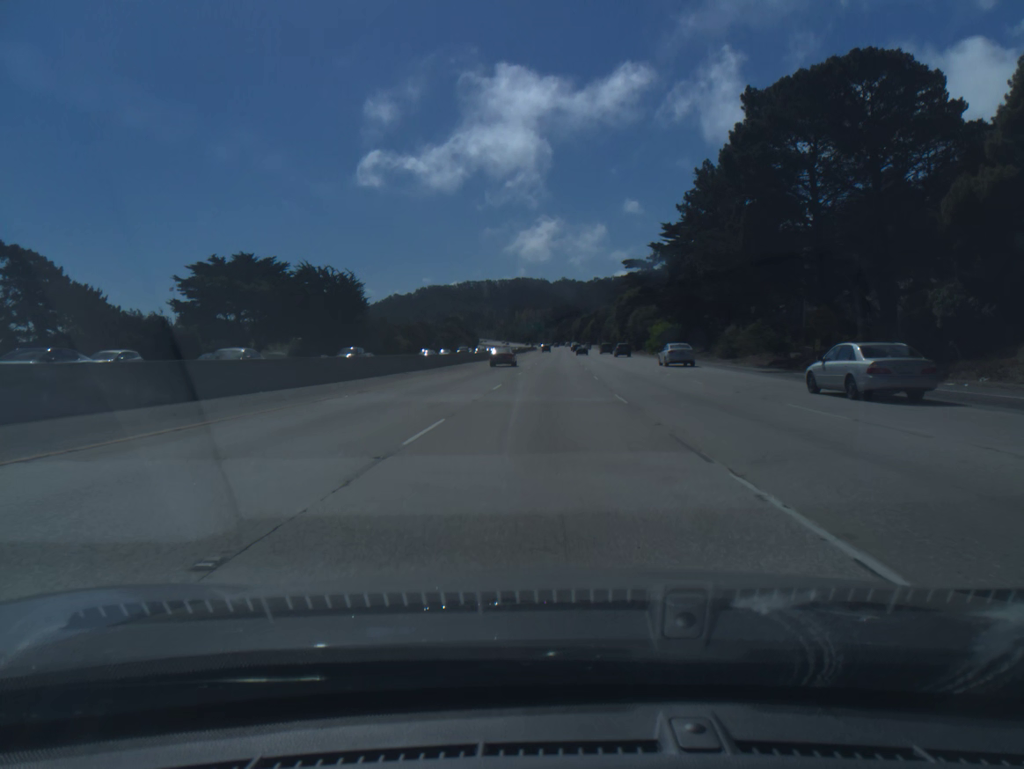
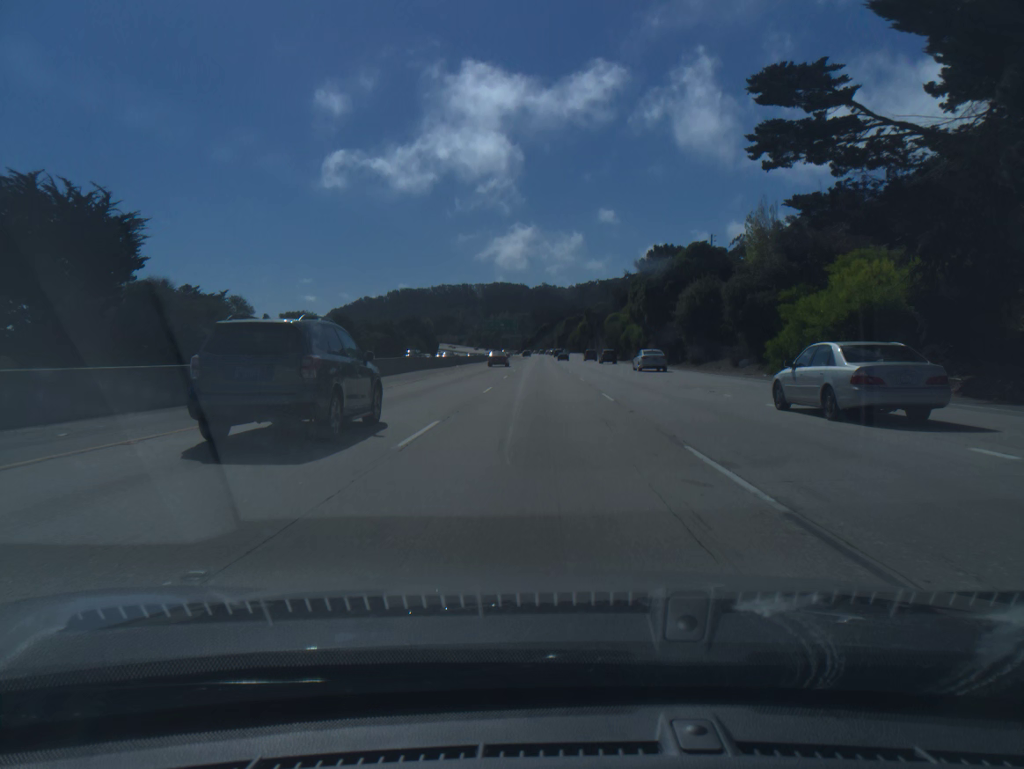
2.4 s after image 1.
(+1.5, +68.5) m; +2°
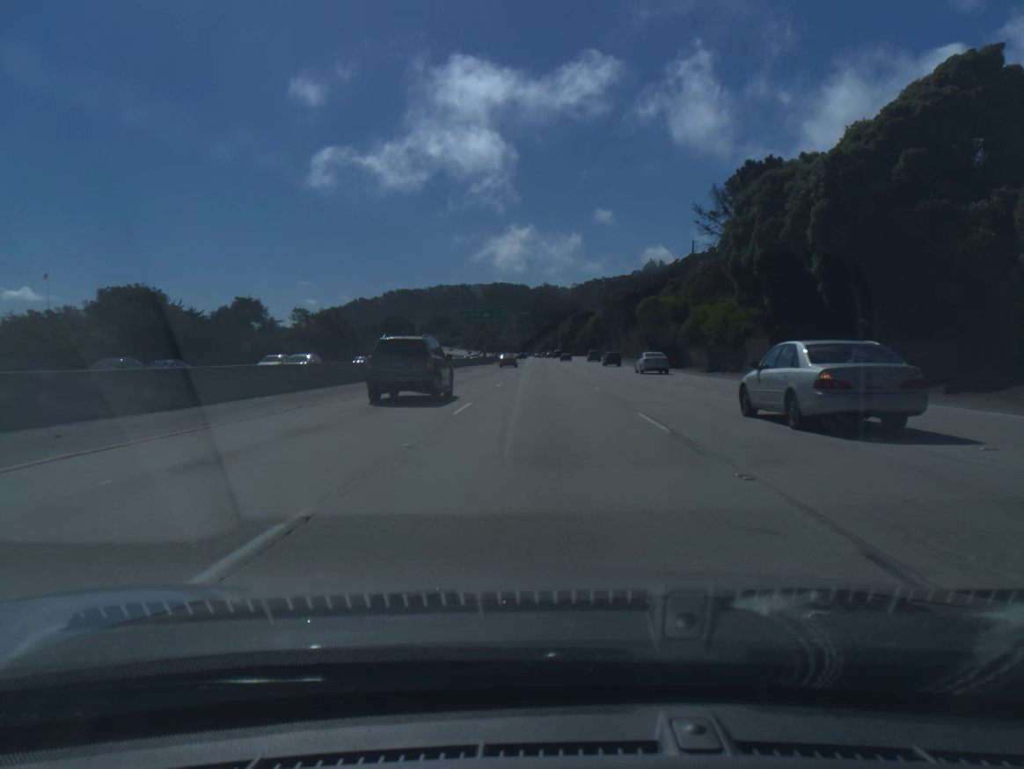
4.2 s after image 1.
(-0.1, +51.3) m; 0°
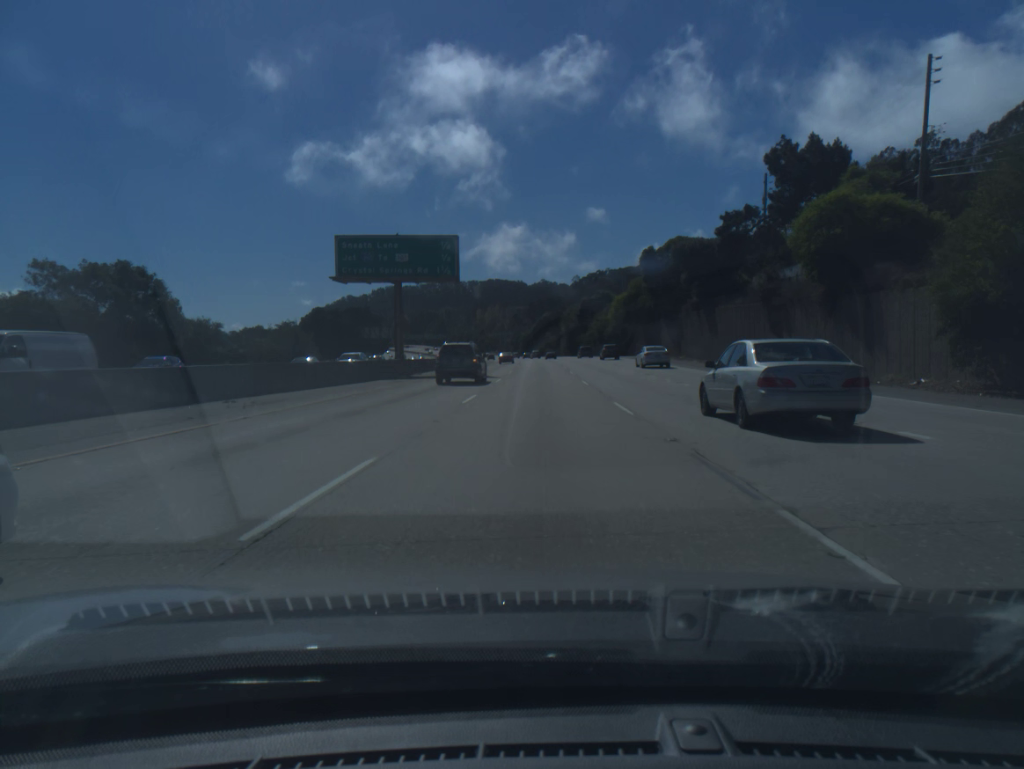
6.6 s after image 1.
(+0.2, +68.1) m; 0°
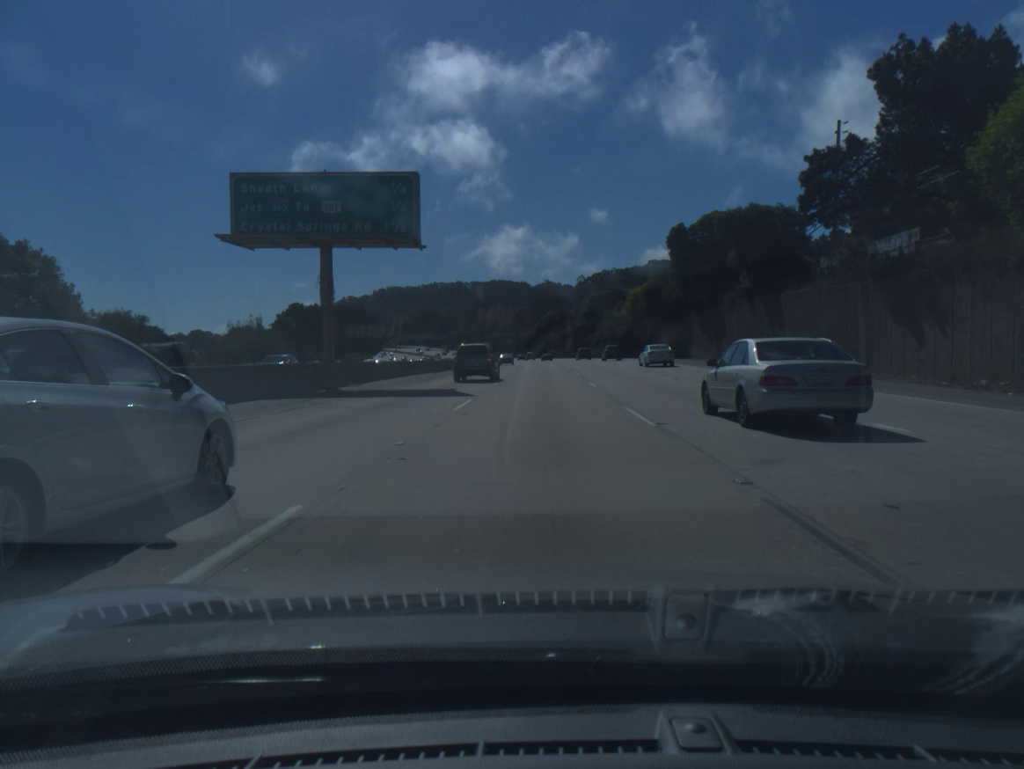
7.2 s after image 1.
(0.0, +17.0) m; 0°
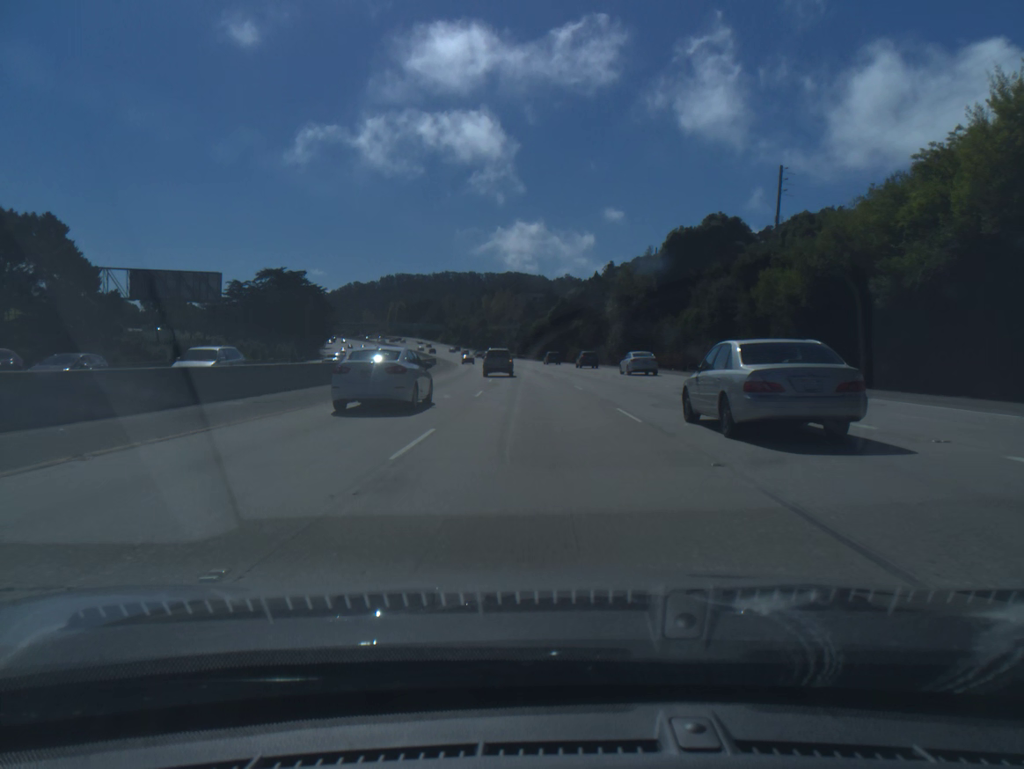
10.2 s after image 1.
(-0.3, +84.4) m; -1°
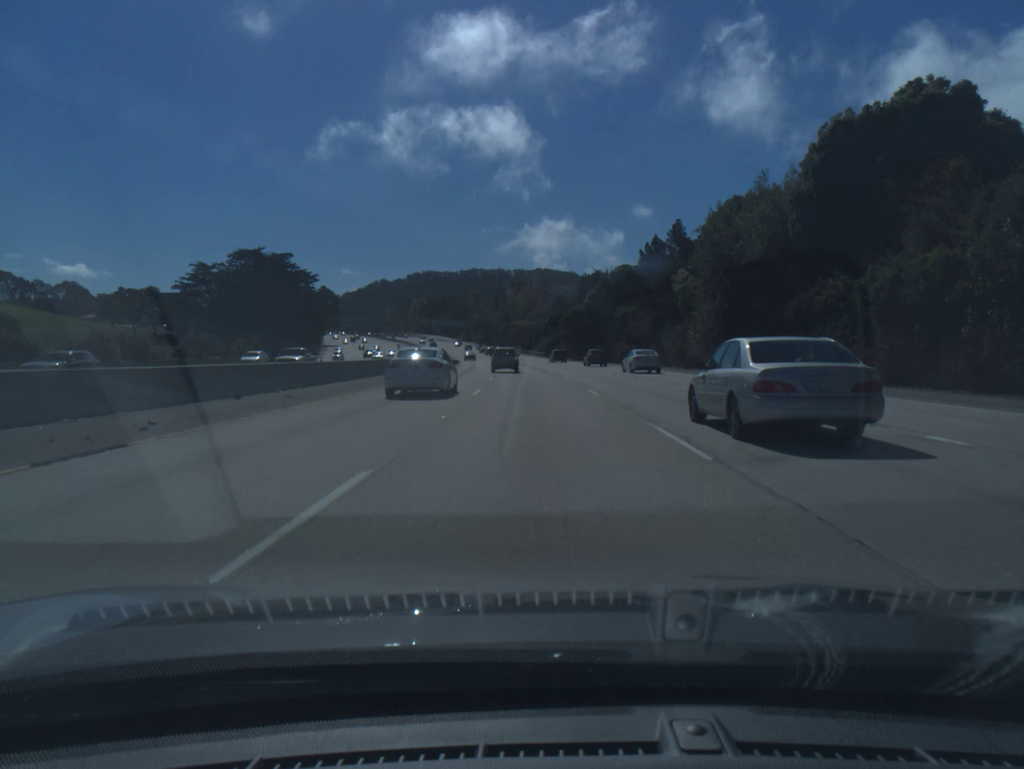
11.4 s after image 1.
(-0.6, +33.8) m; -2°
